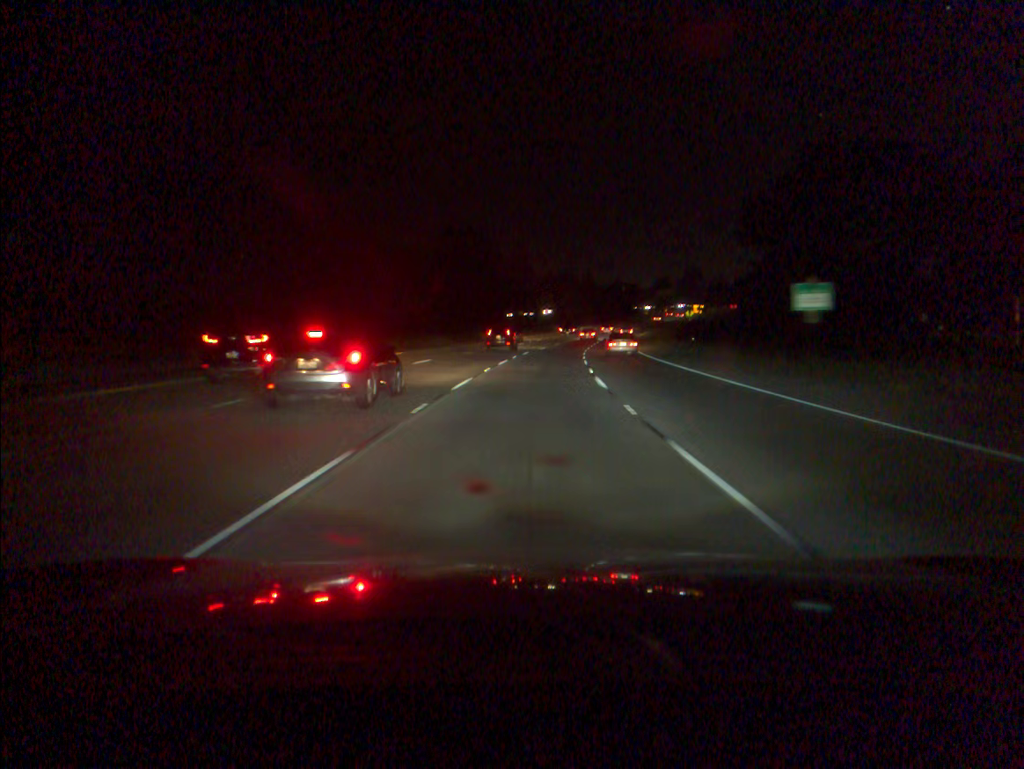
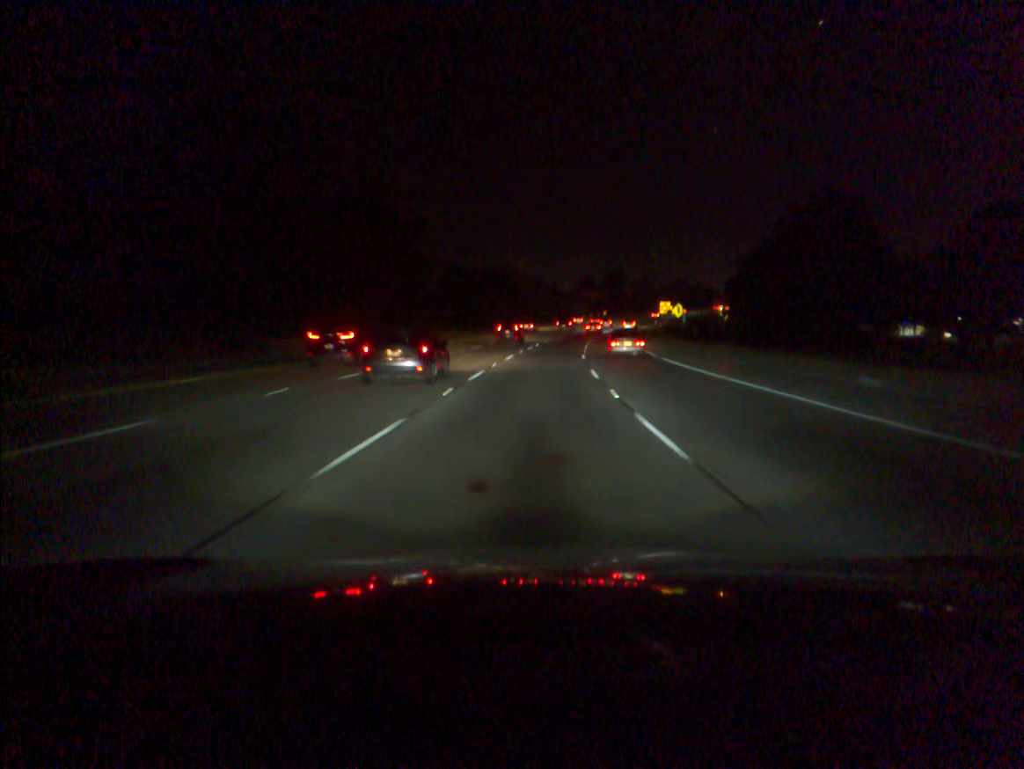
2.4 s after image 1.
(+4.0, +69.2) m; +7°
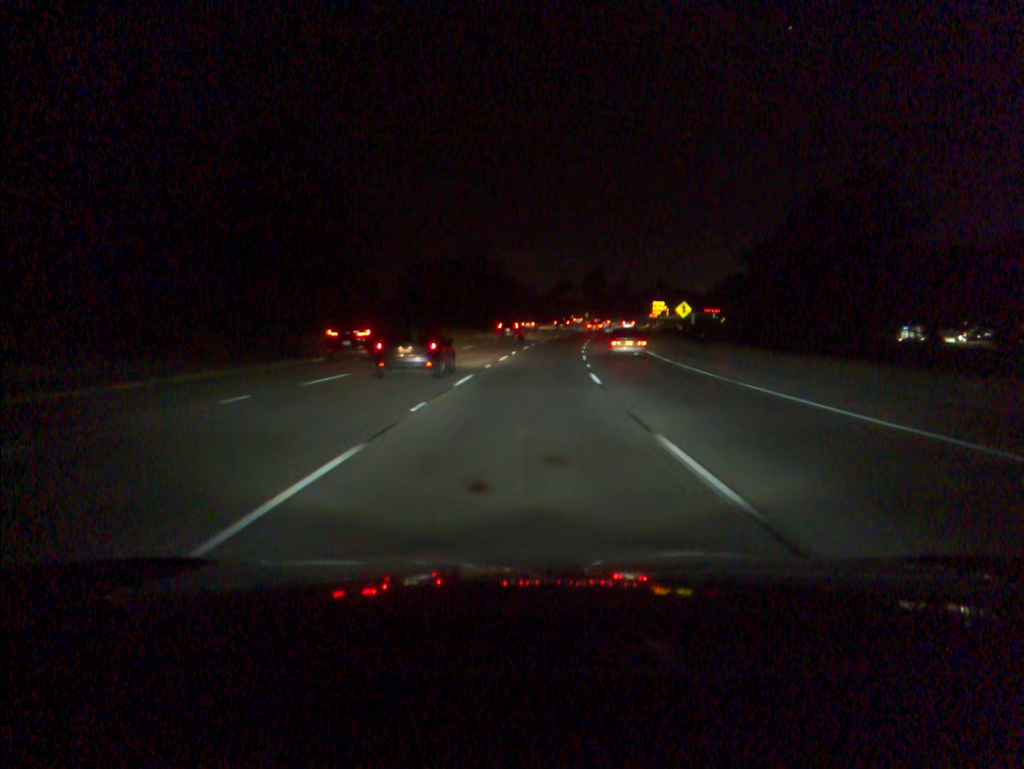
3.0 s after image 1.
(+0.3, +17.2) m; +2°
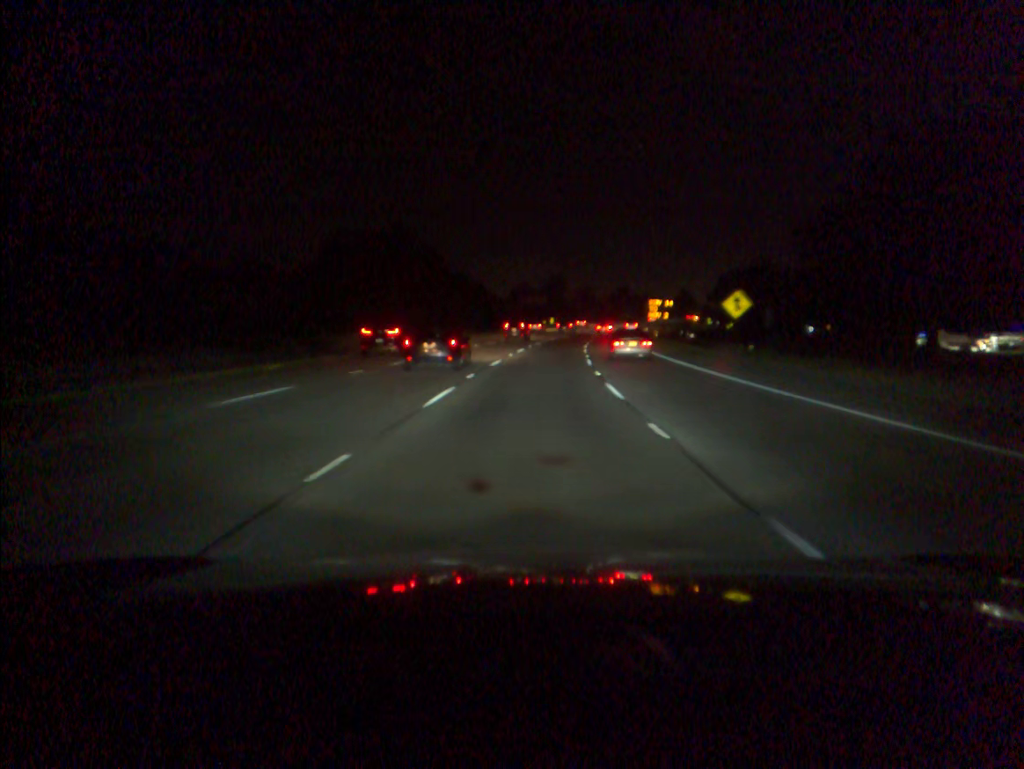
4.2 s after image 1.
(+1.0, +34.3) m; +3°
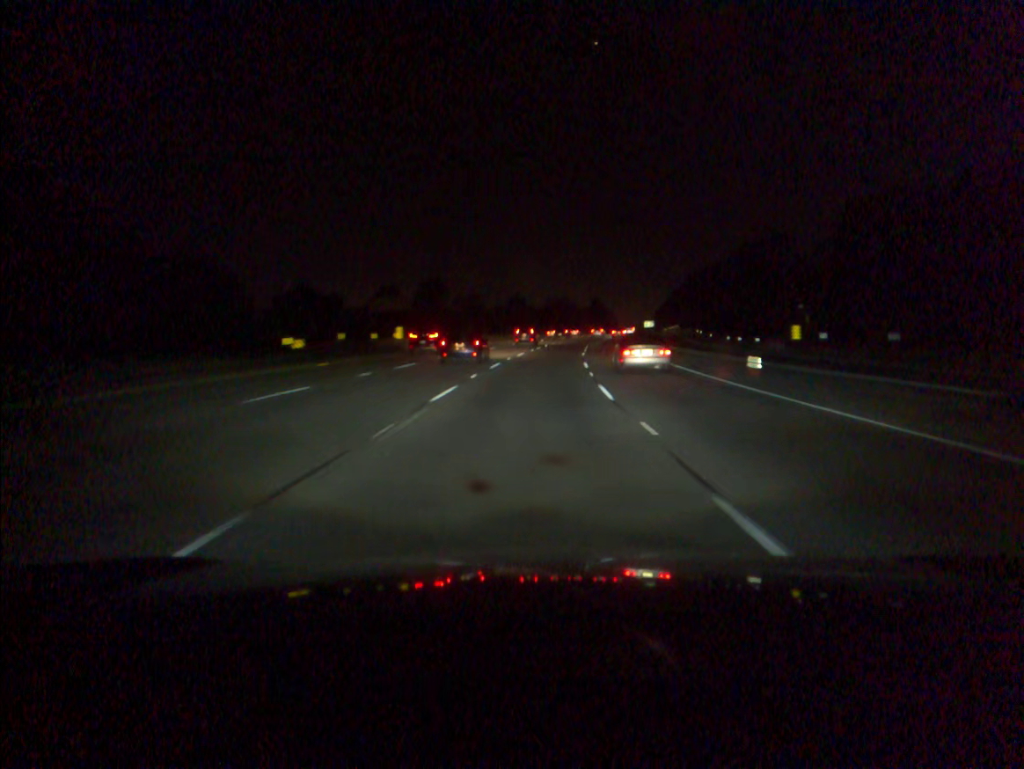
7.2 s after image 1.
(+6.2, +84.9) m; +8°
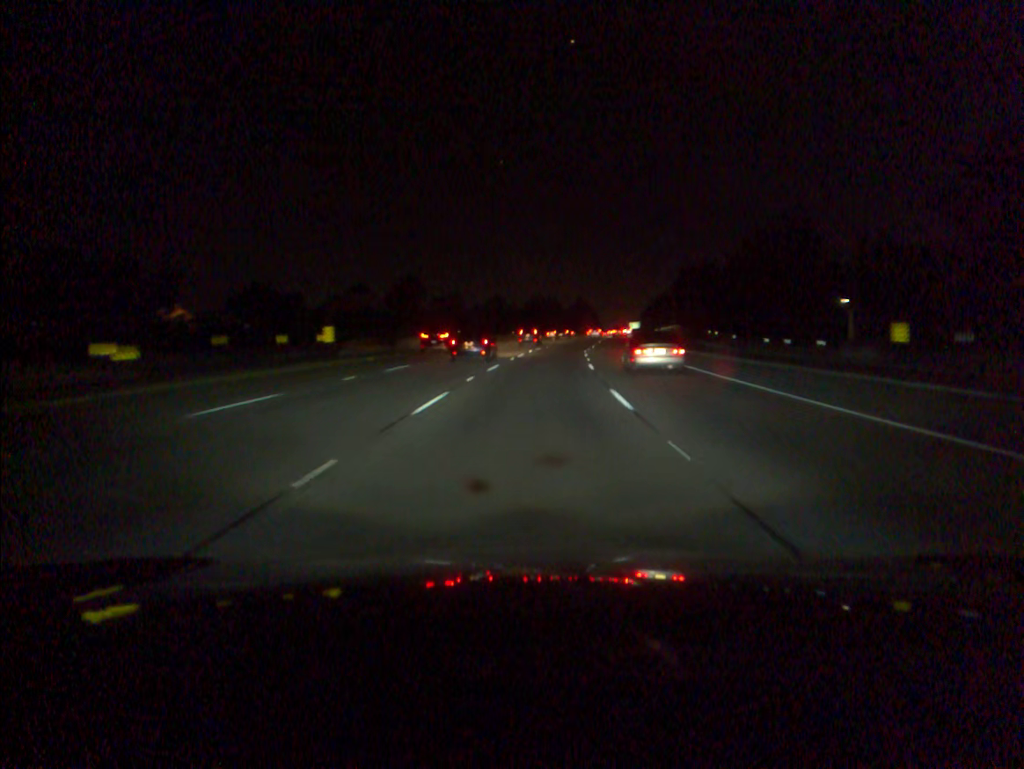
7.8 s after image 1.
(+0.2, +17.1) m; +1°
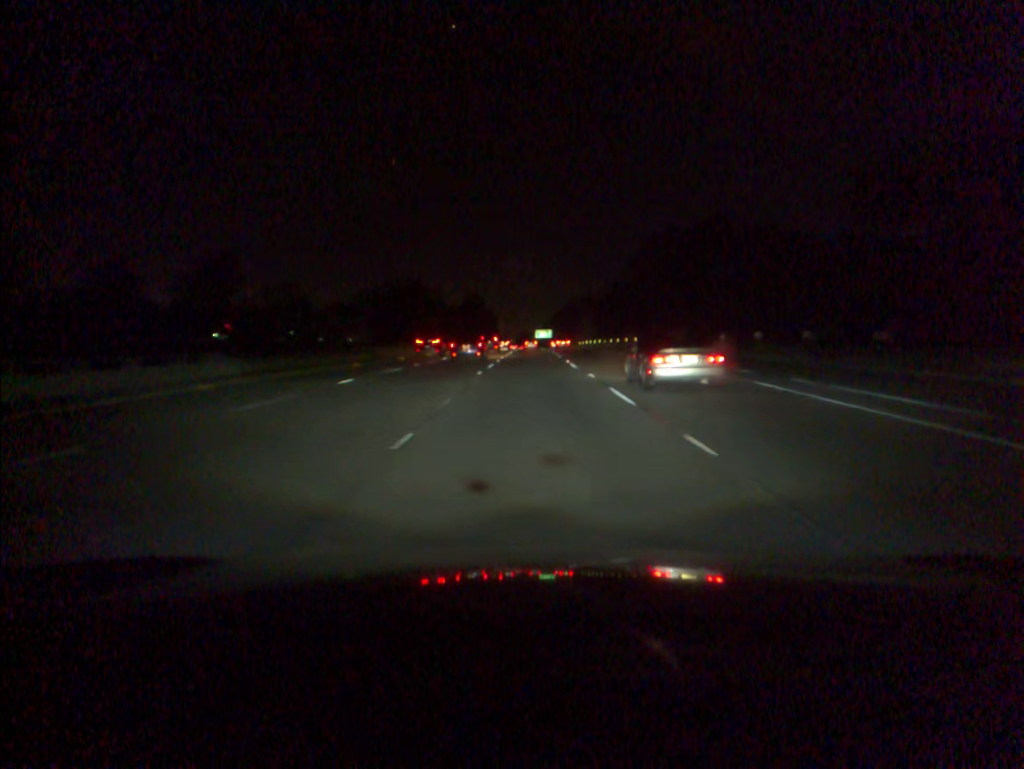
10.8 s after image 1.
(+6.1, +85.7) m; +8°
